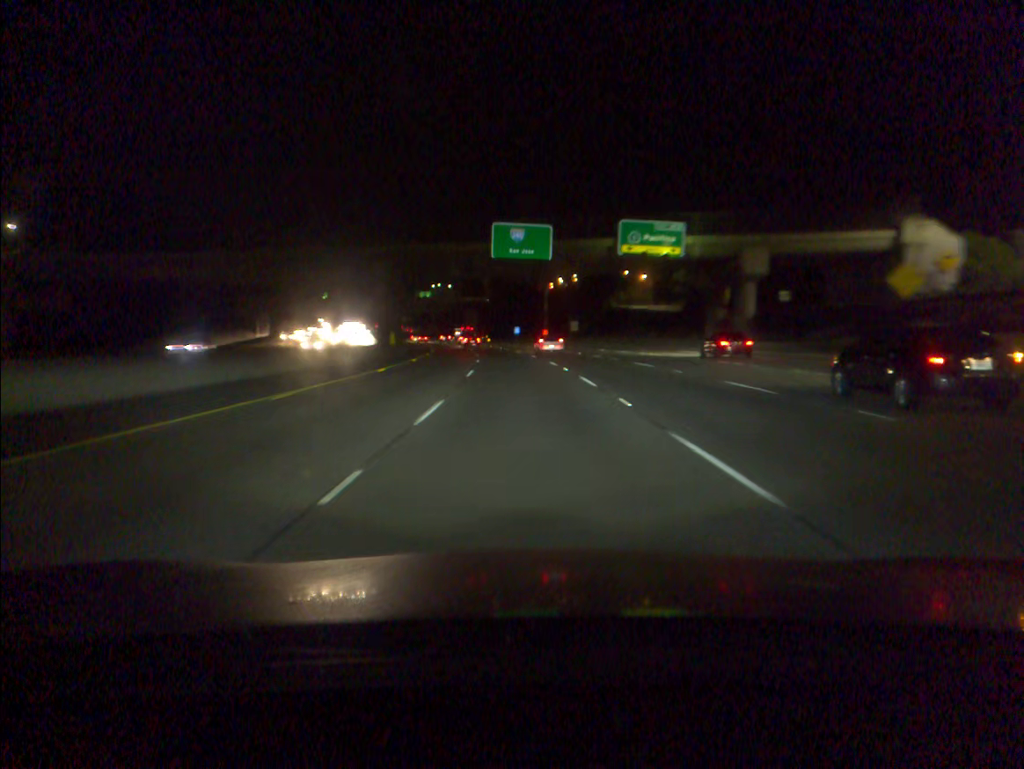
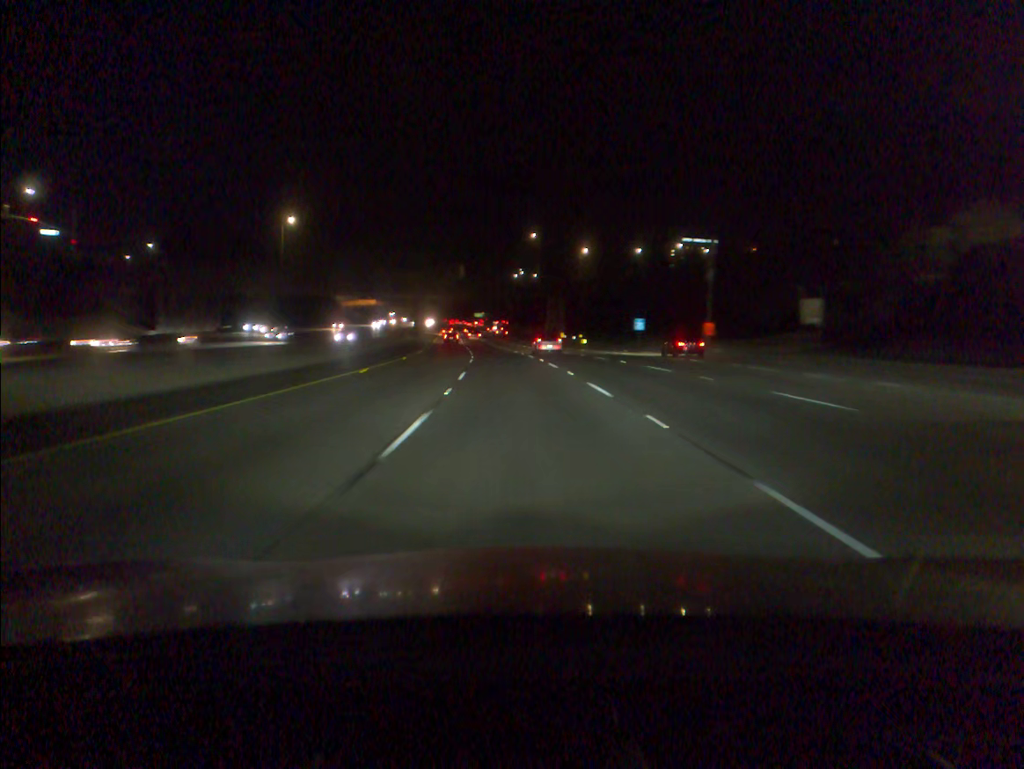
(-4.3, +91.0) m; -6°
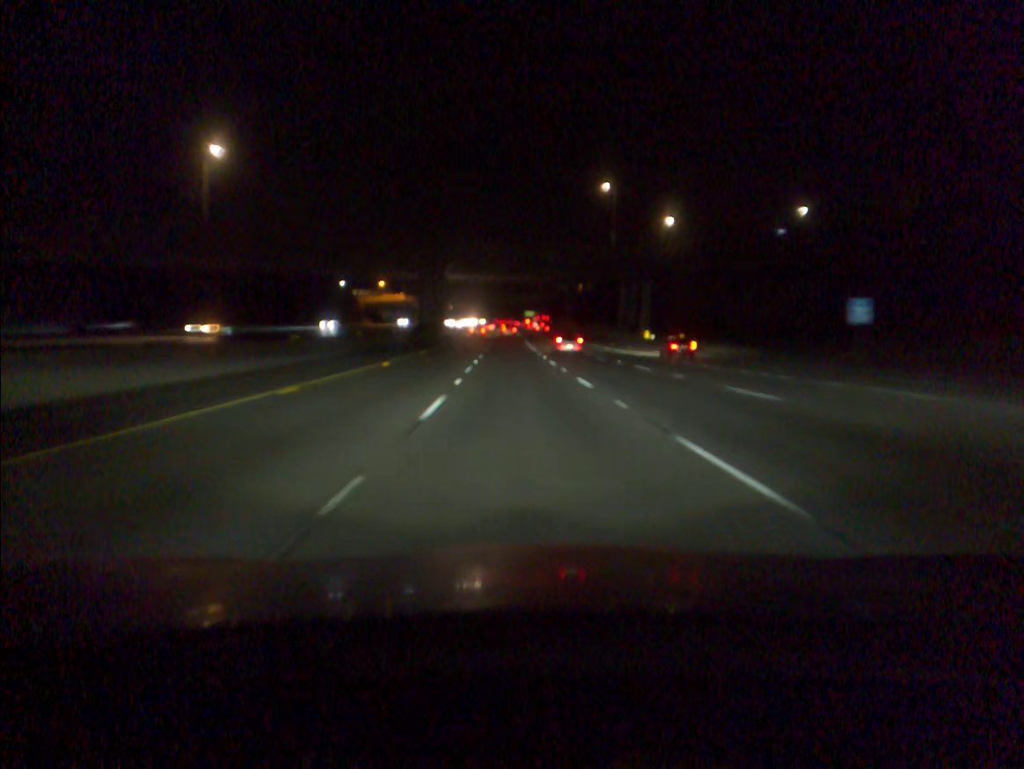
(-2.0, +54.8) m; -4°
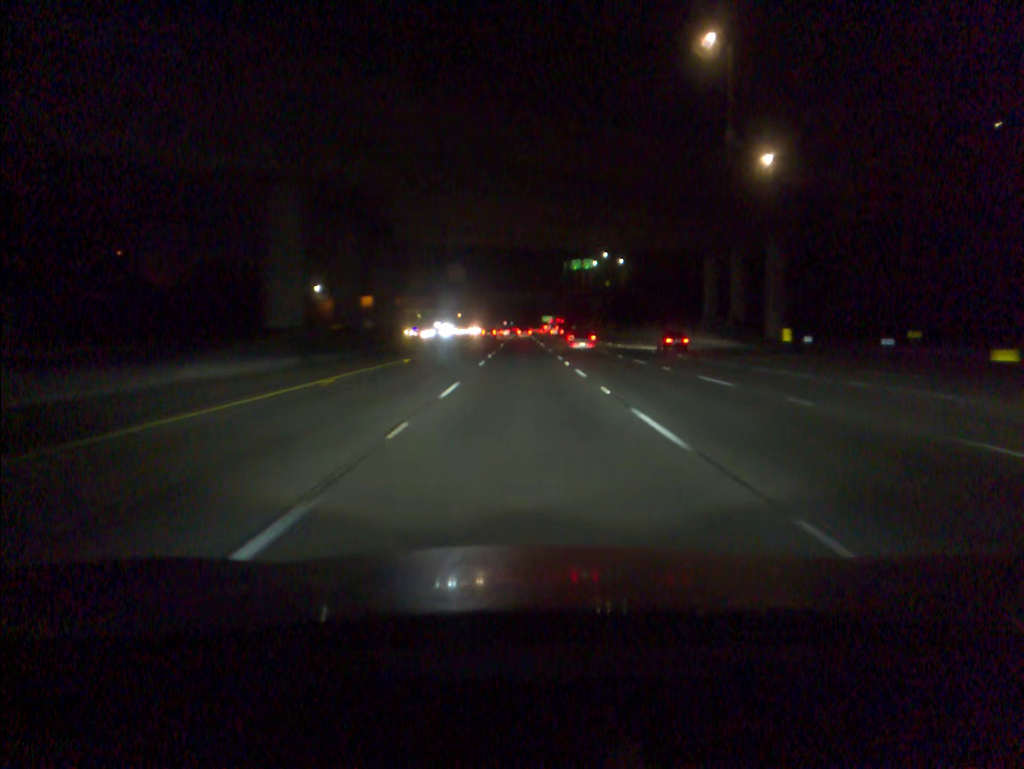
(-0.7, +54.7) m; -1°
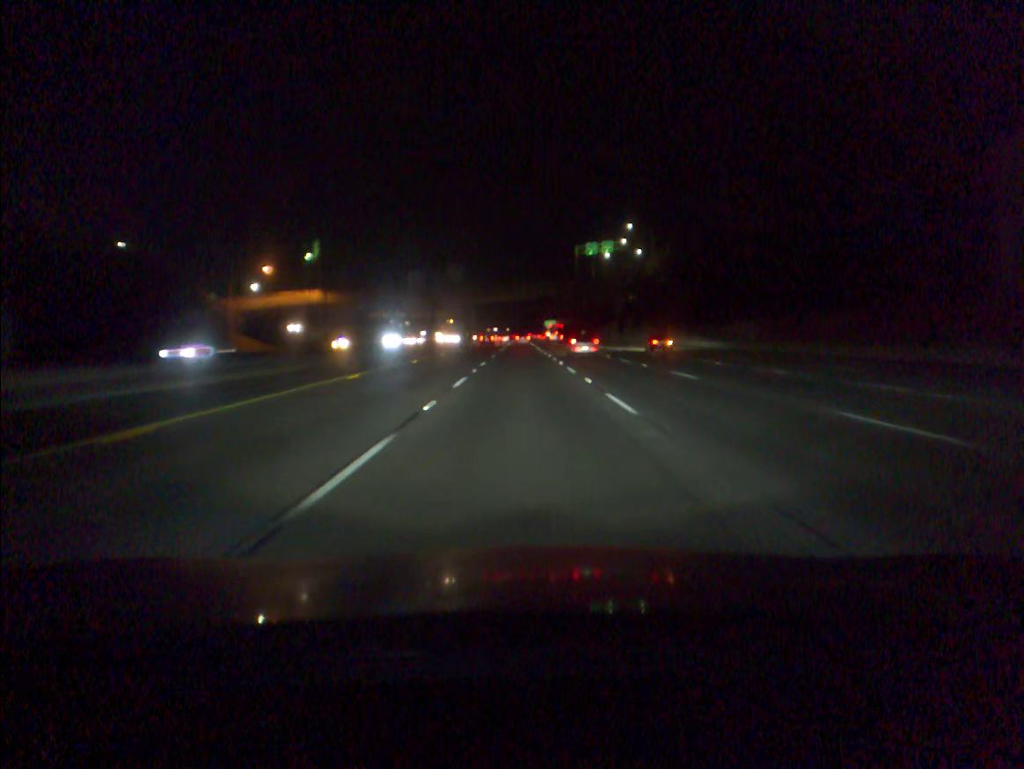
(+0.1, +54.3) m; 0°
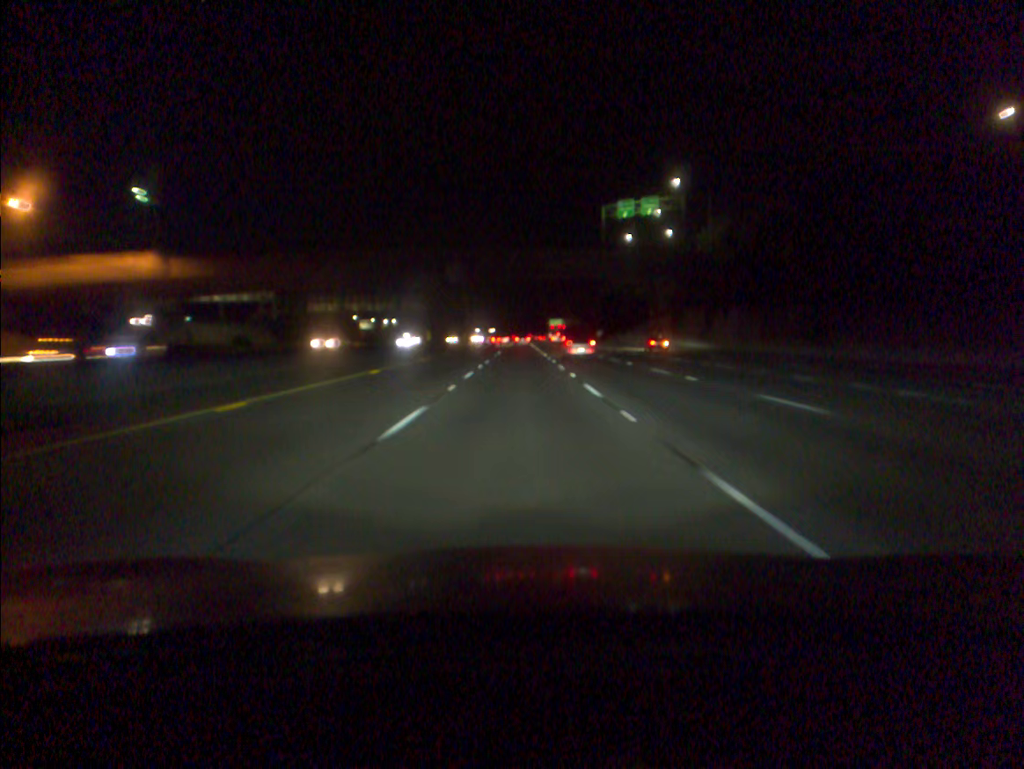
(-0.1, +54.2) m; 0°
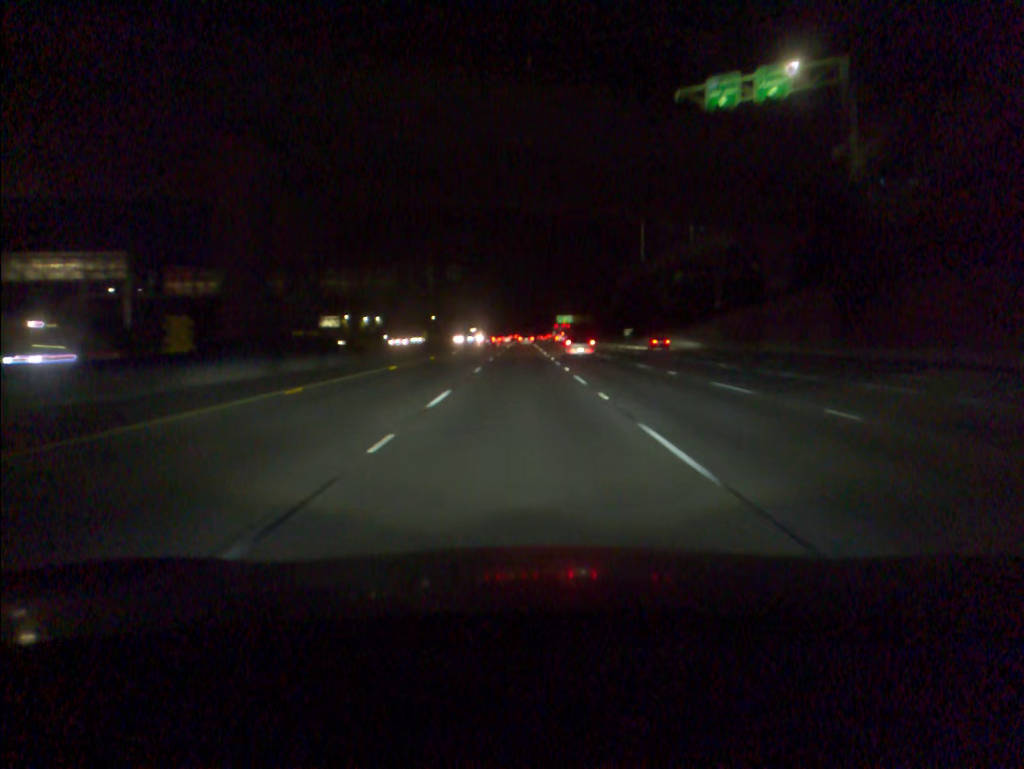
(-0.1, +54.2) m; 0°
